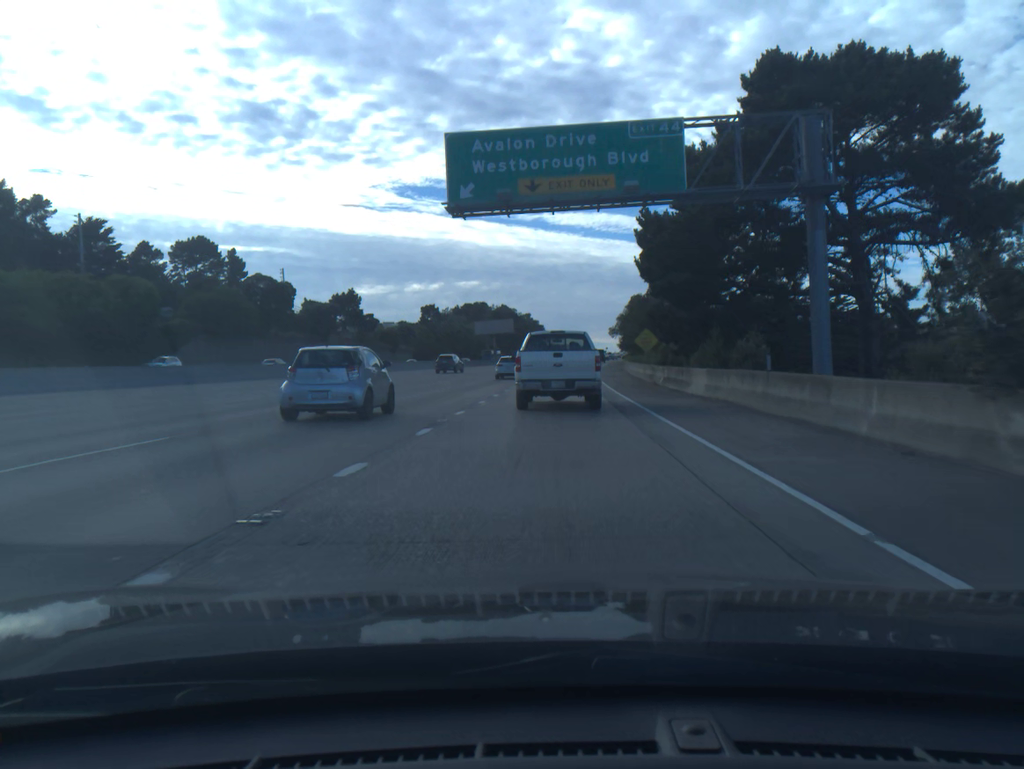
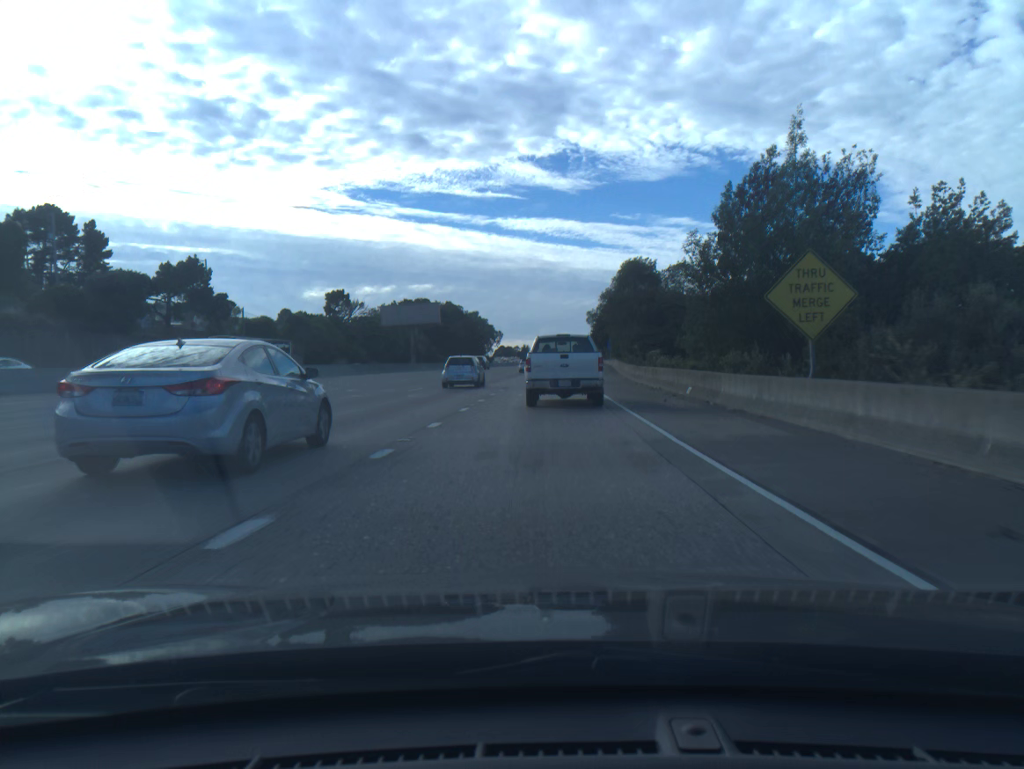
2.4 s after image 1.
(+1.5, +48.4) m; +4°
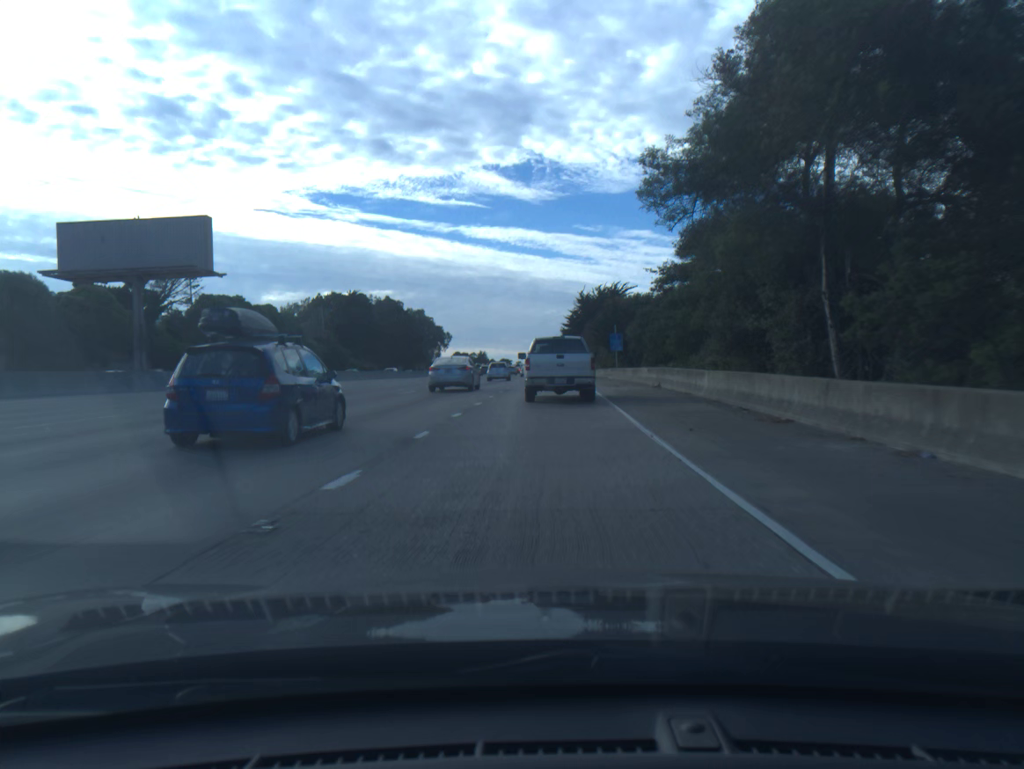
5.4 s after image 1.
(+1.4, +61.1) m; +3°
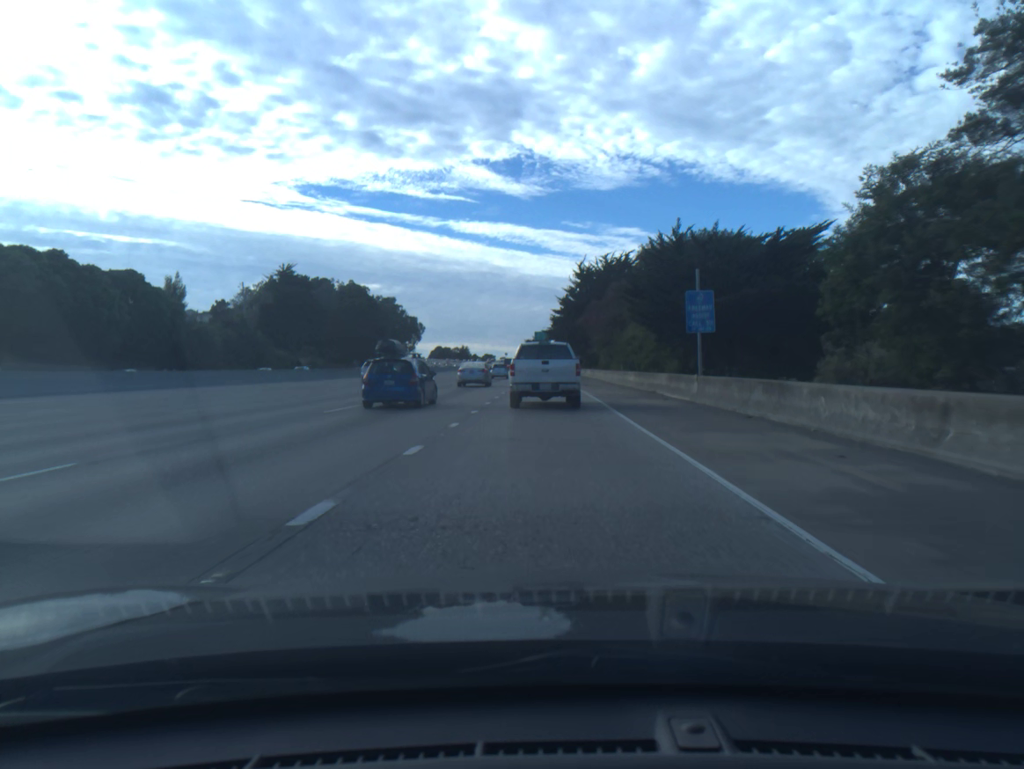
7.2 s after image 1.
(+0.4, +38.1) m; +1°
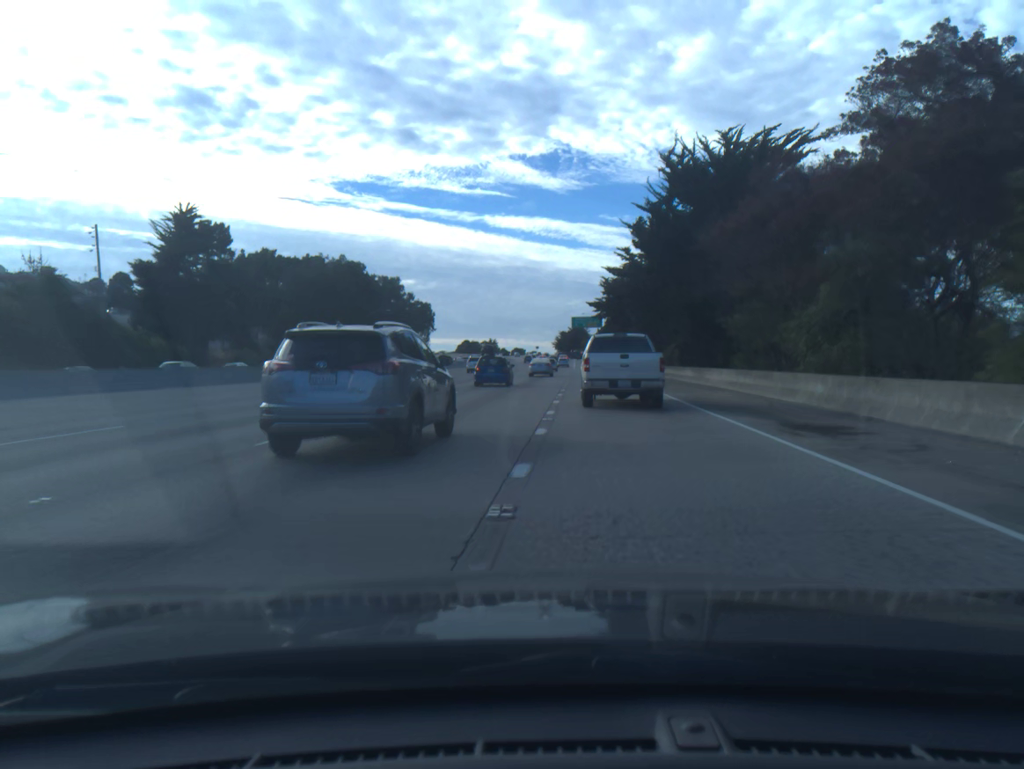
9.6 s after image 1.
(-0.9, +53.0) m; -2°
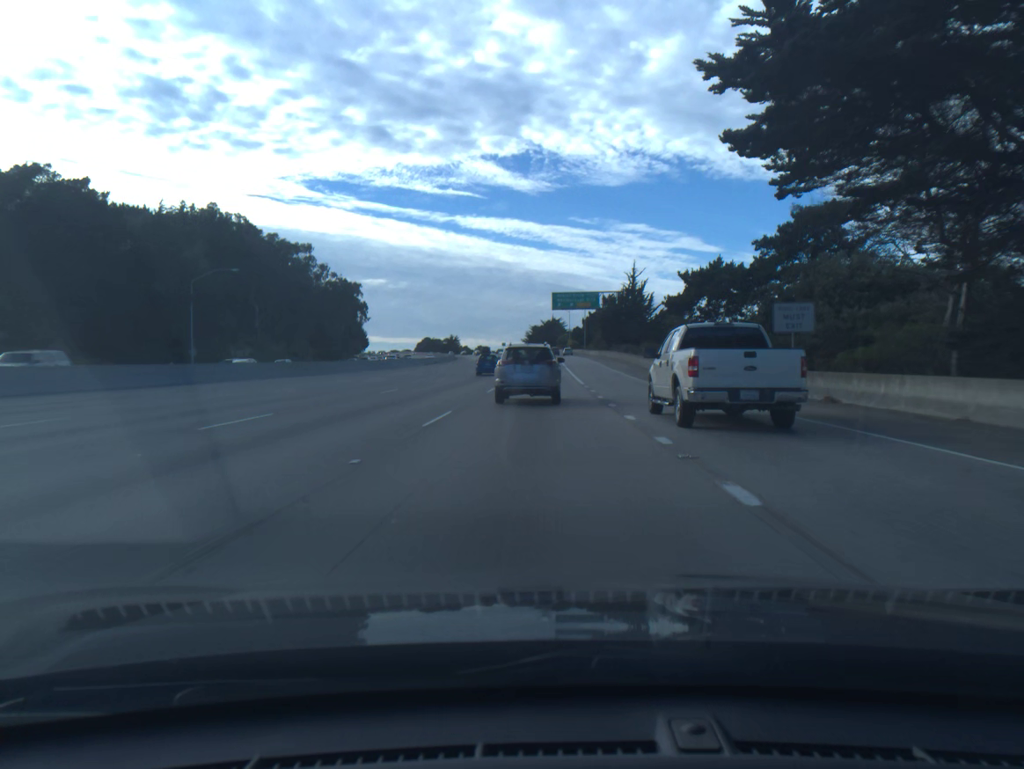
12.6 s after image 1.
(+0.9, +69.8) m; +2°
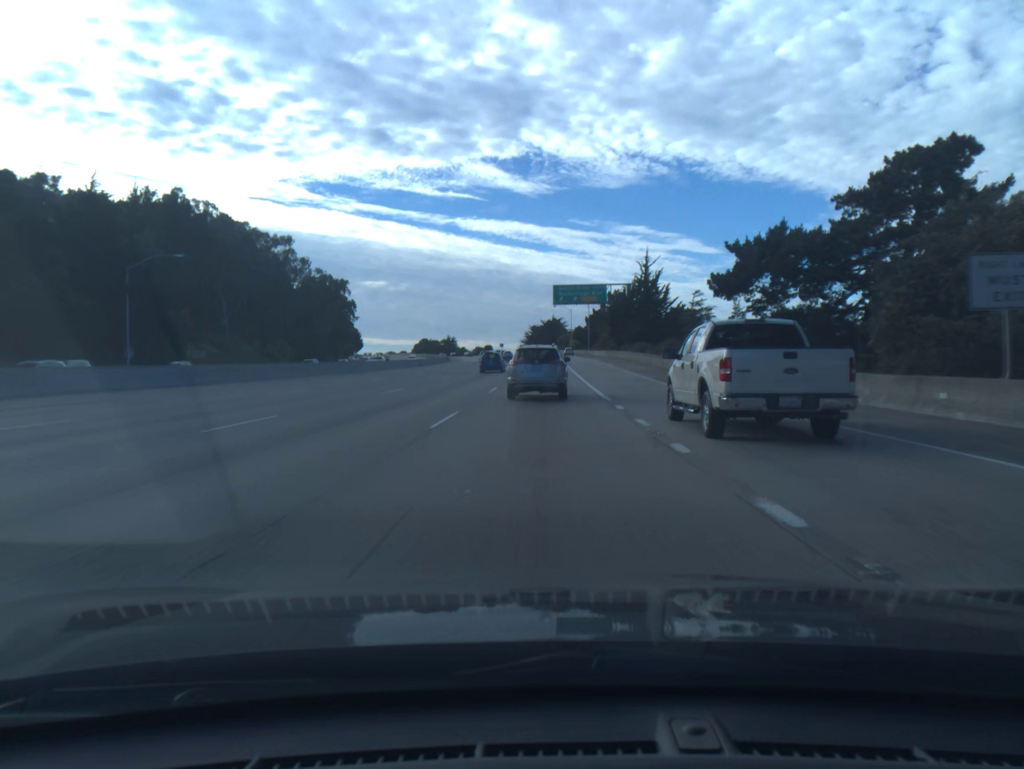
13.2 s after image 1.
(0.0, +14.5) m; 0°
